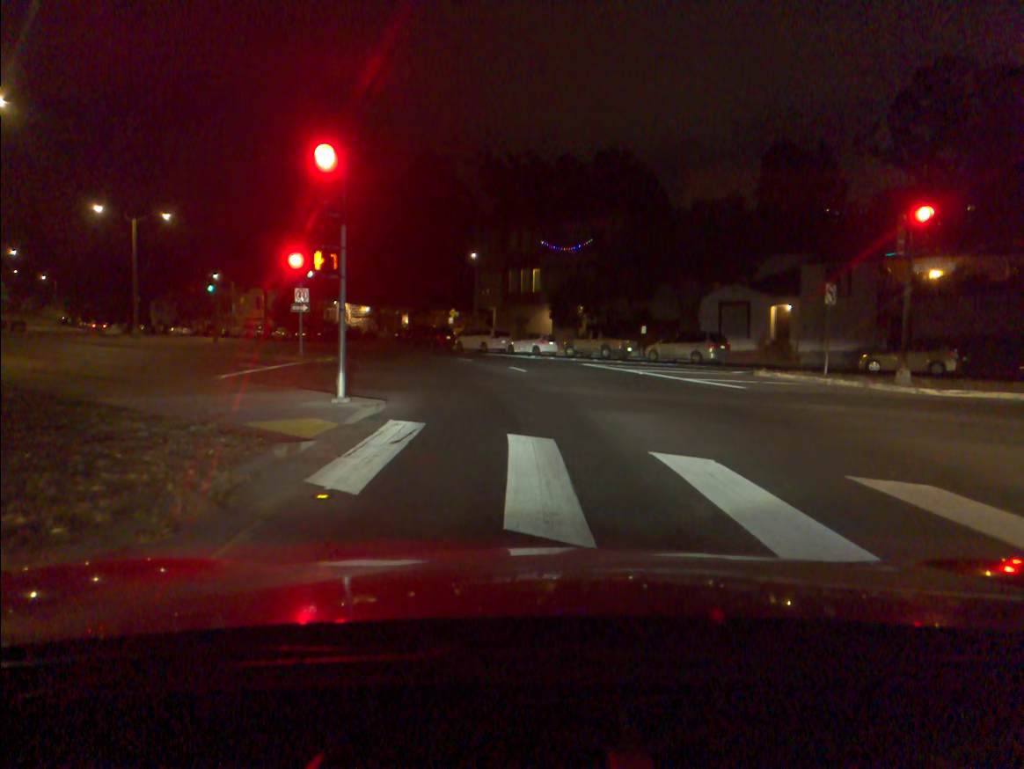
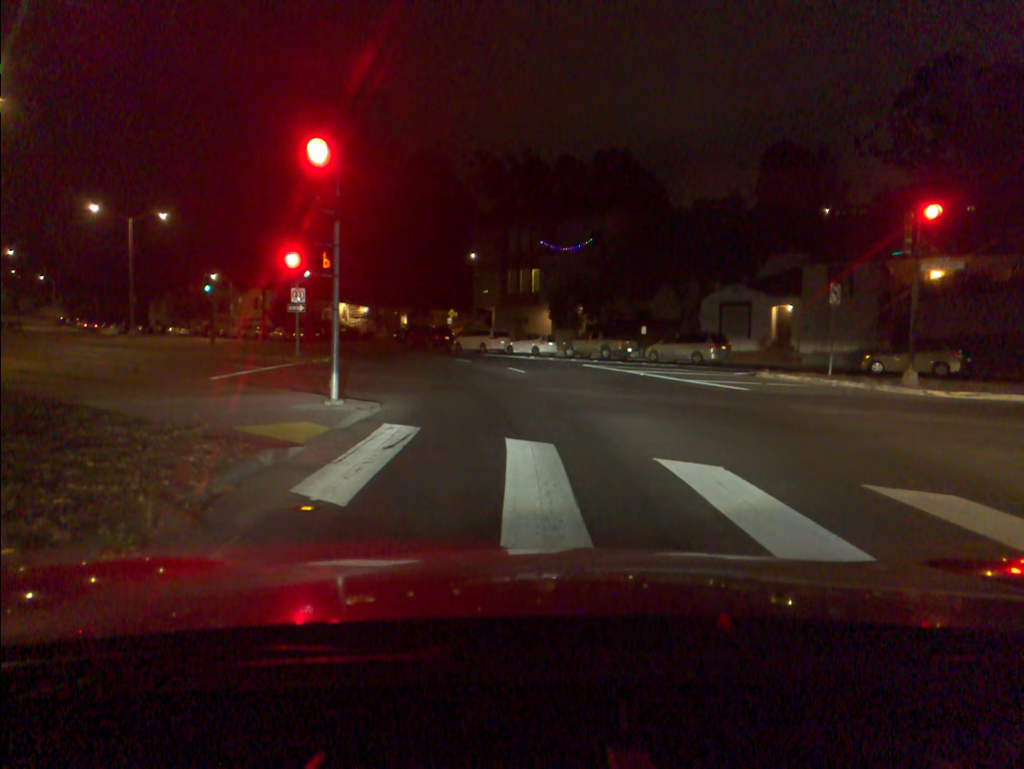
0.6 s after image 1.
(0.0, +0.4) m; 0°
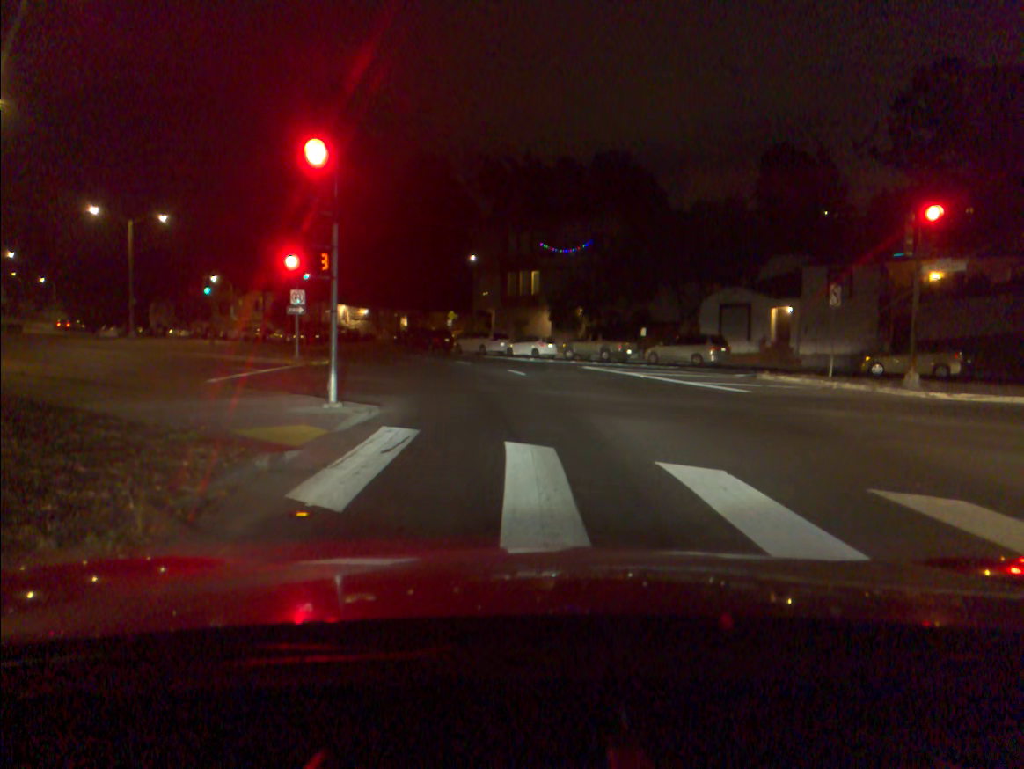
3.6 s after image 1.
(0.0, +0.1) m; 0°
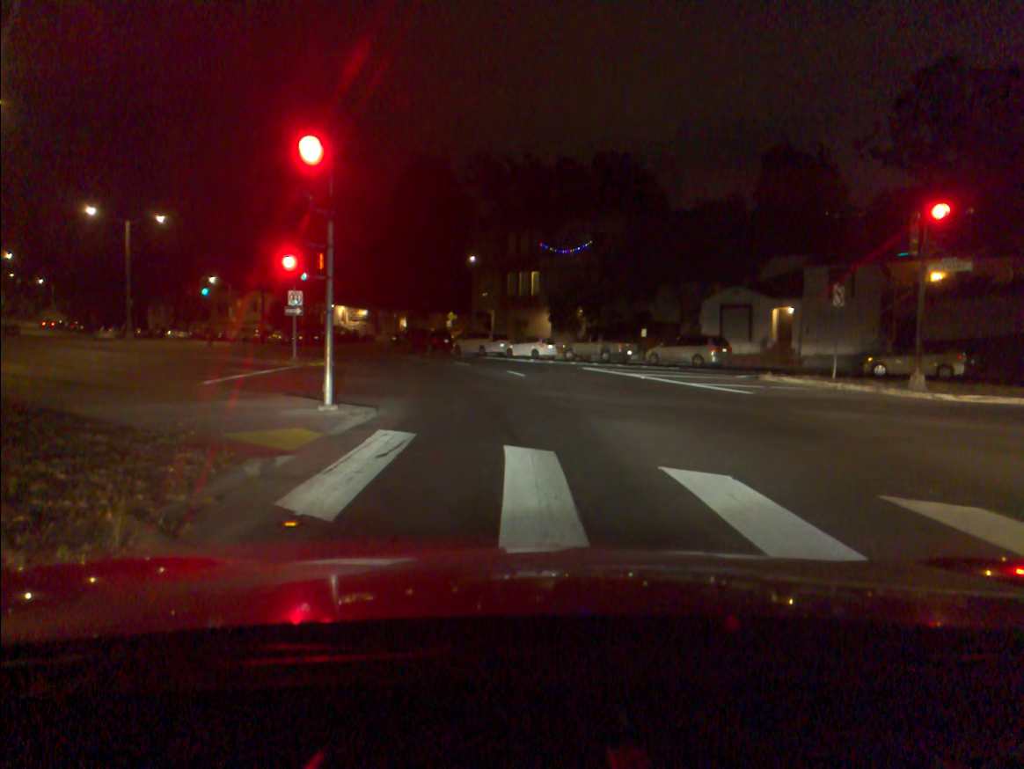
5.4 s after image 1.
(0.0, +0.2) m; 0°
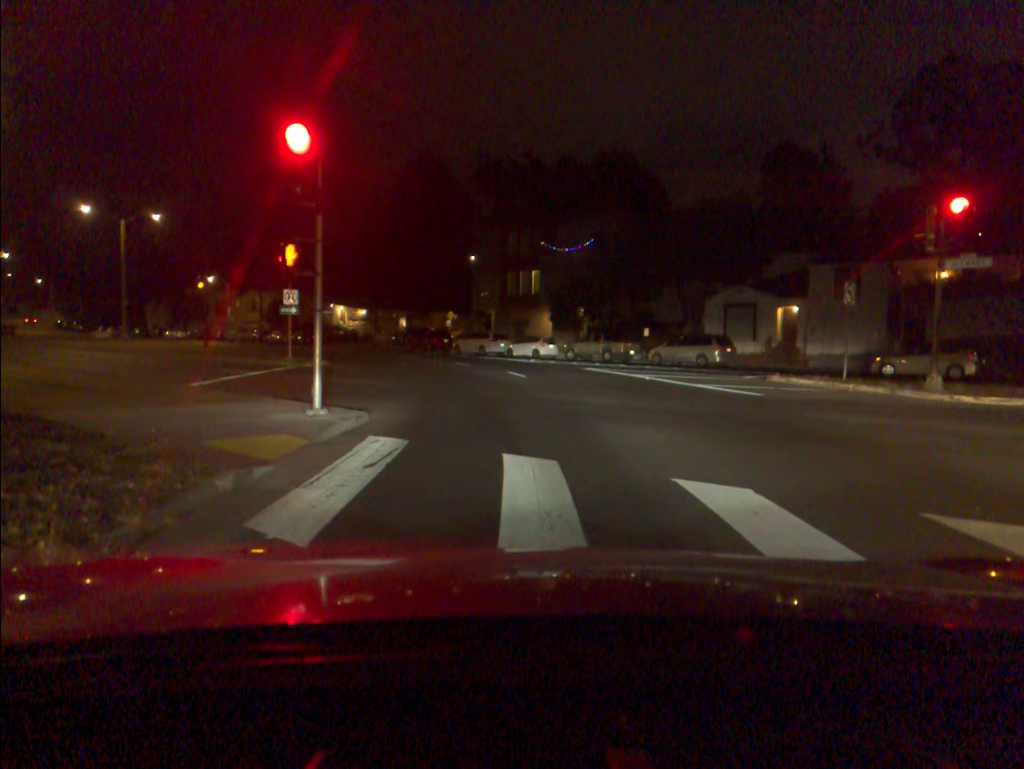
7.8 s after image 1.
(0.0, +0.7) m; 0°
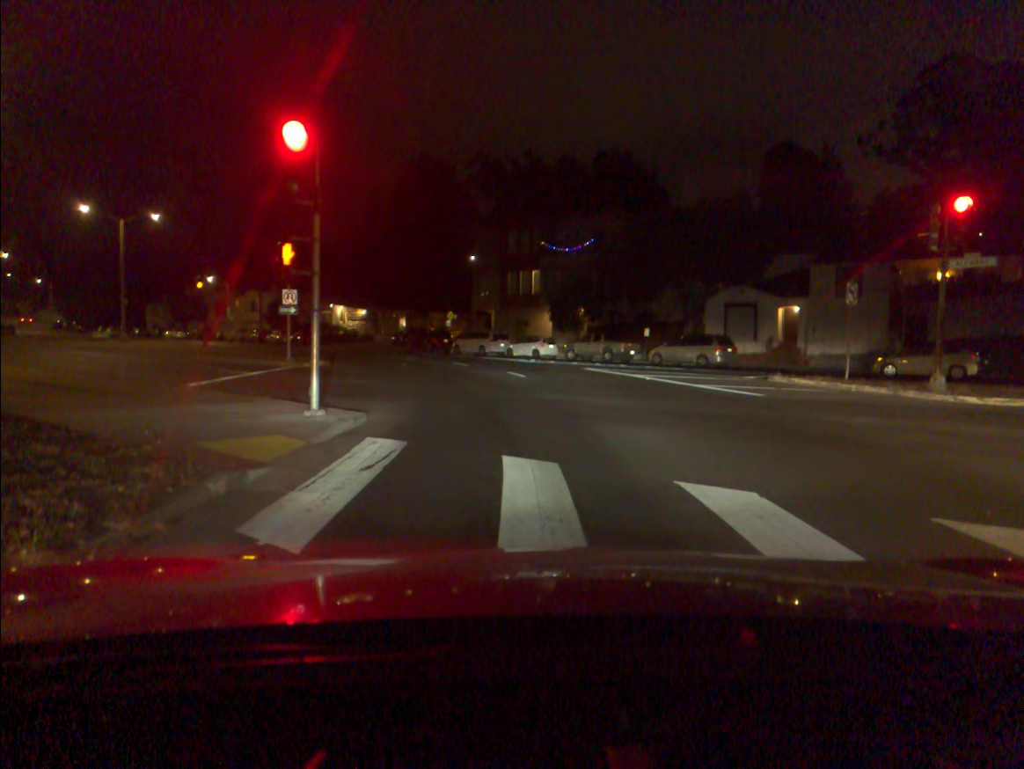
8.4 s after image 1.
(0.0, +0.2) m; 0°
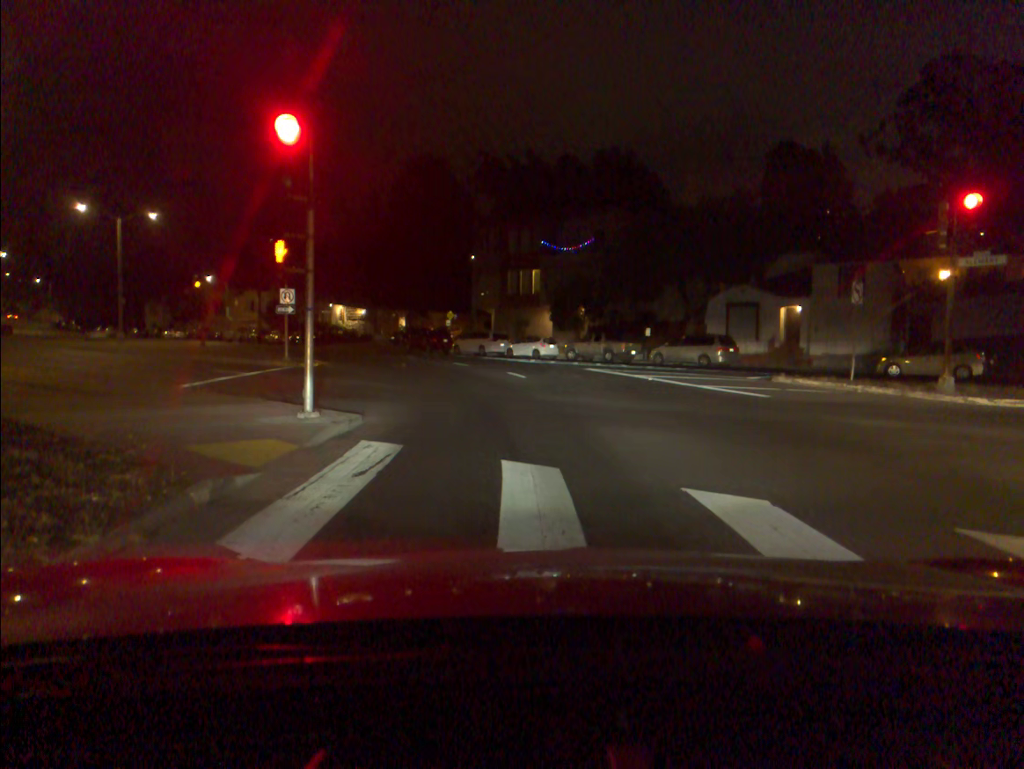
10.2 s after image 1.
(0.0, +0.4) m; 0°
